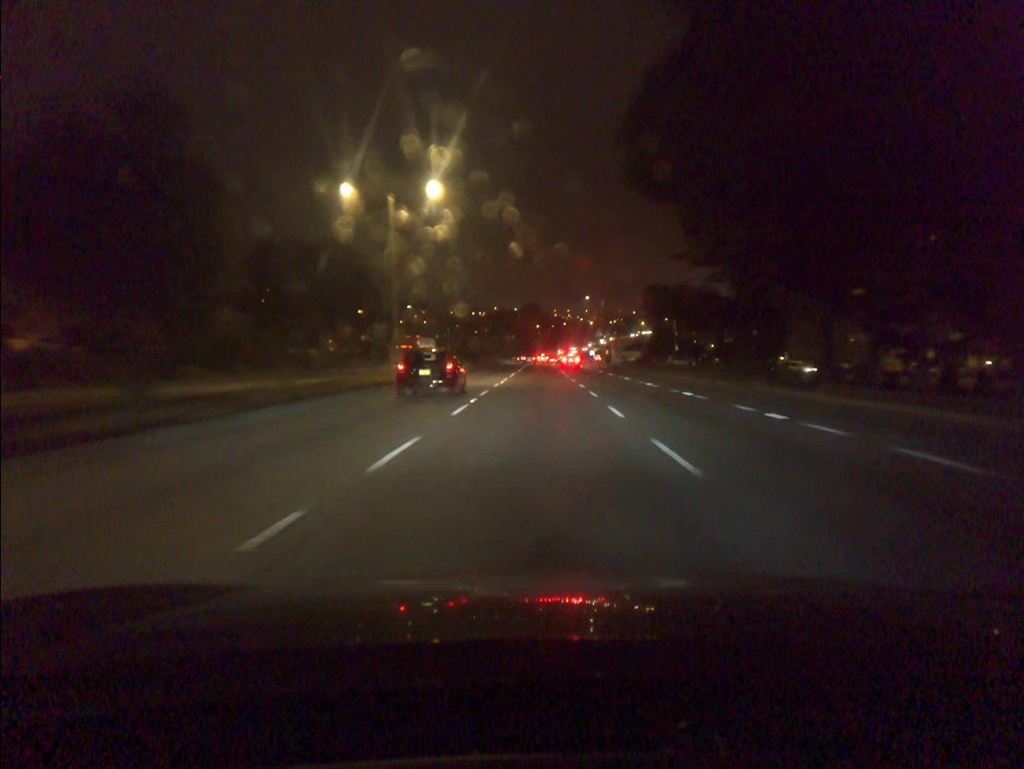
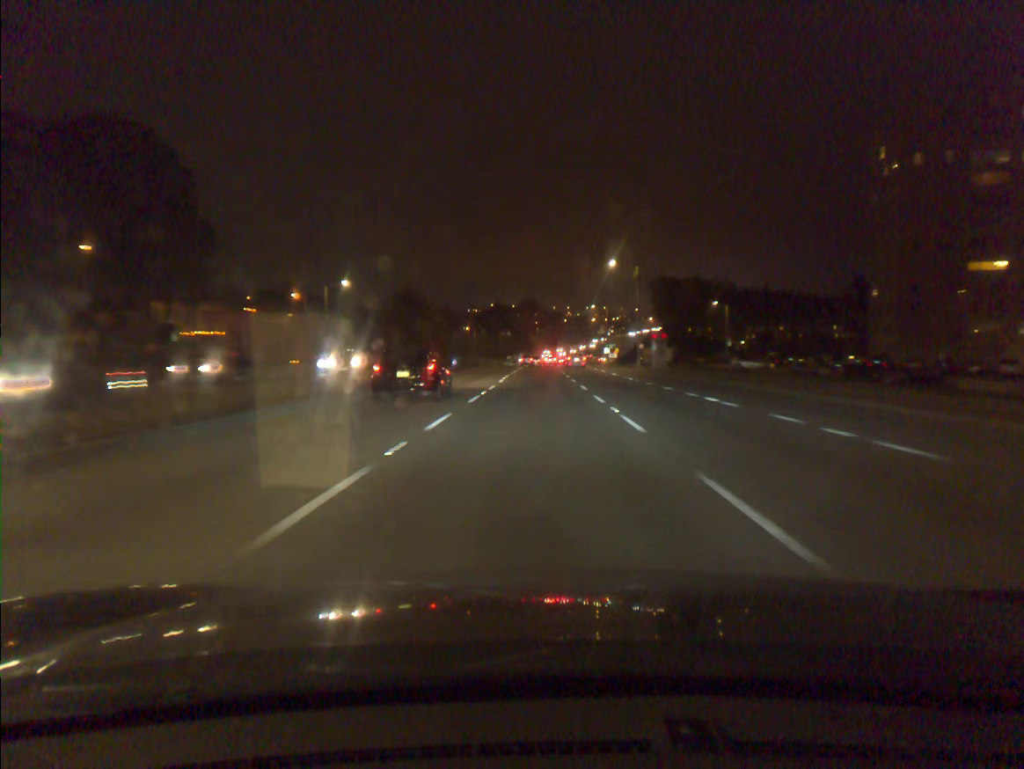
(+0.1, +40.2) m; 0°
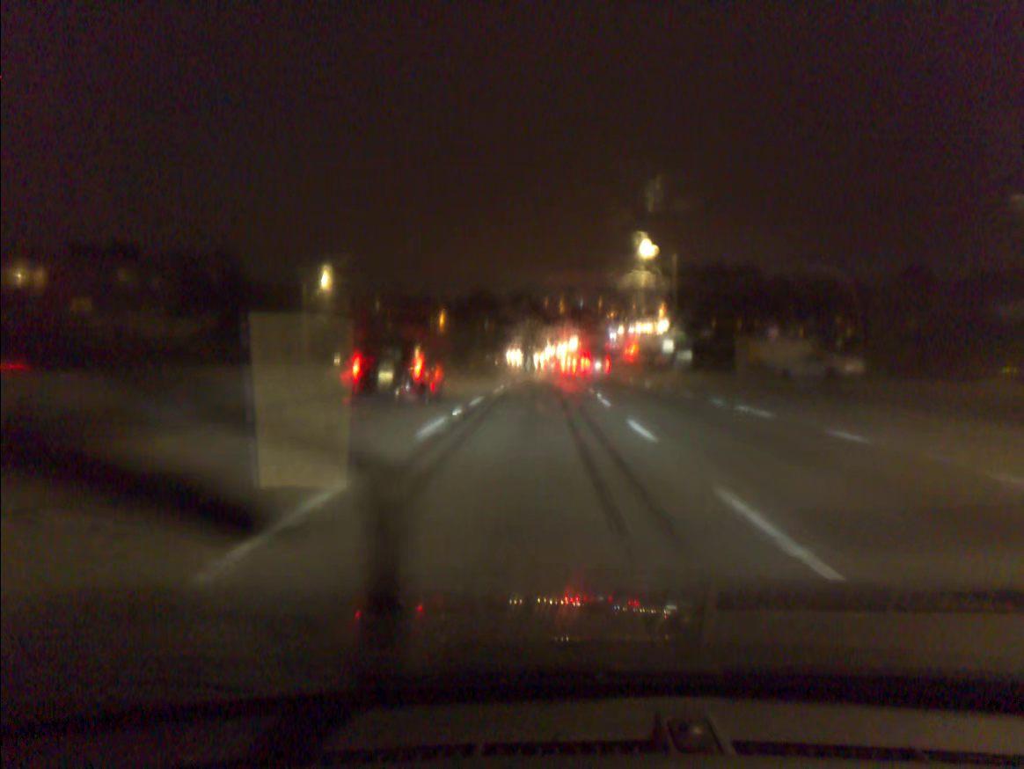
(+0.2, +67.7) m; +1°
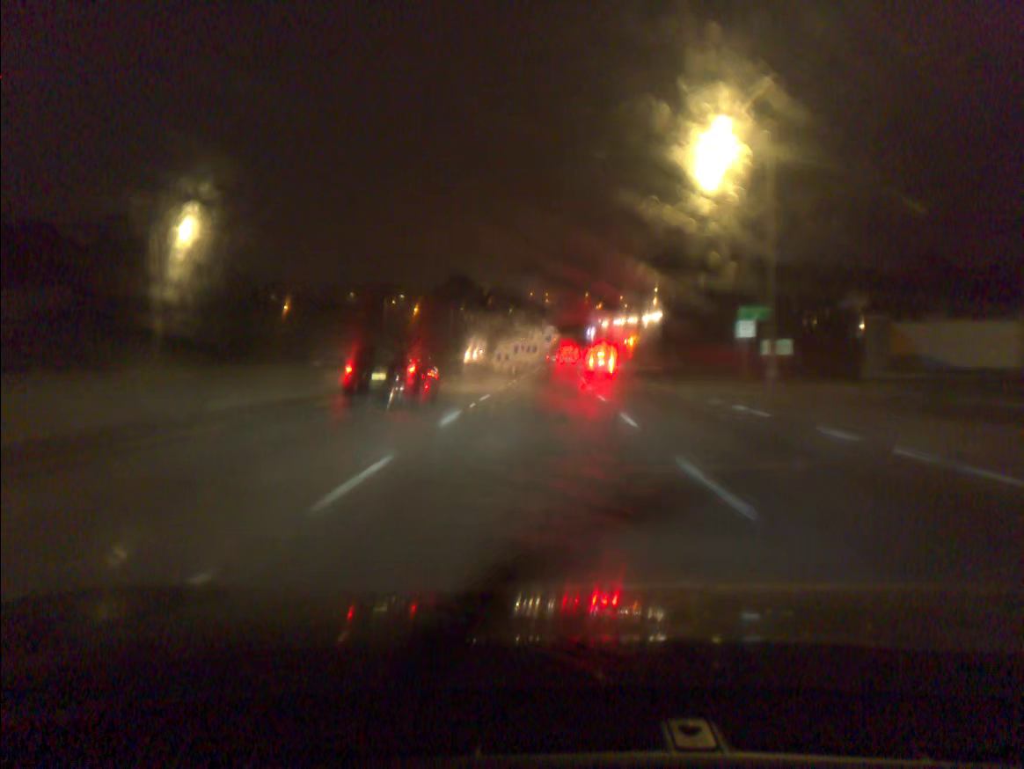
(+0.2, +27.3) m; +1°
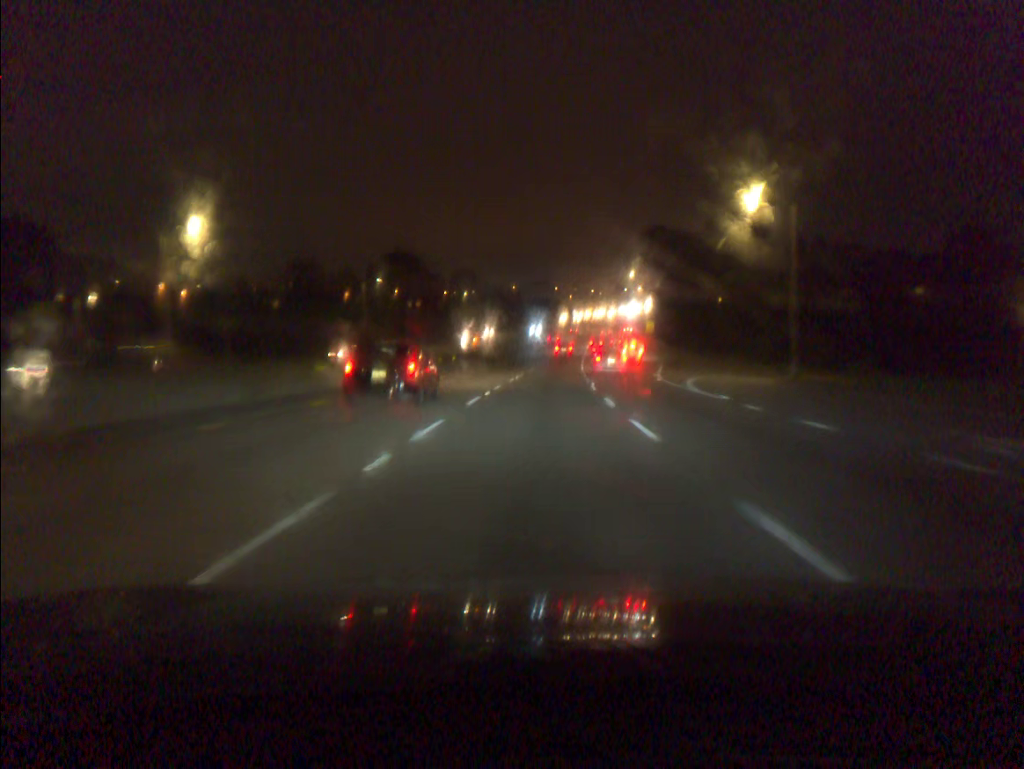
(+1.1, +54.6) m; +2°
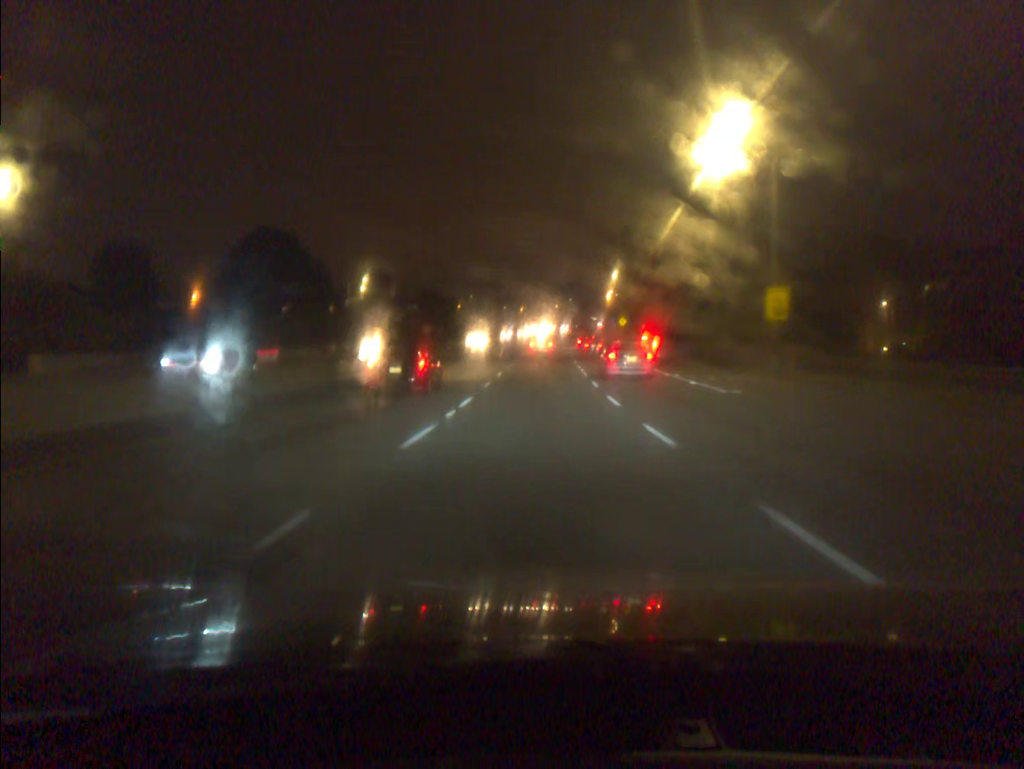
(+1.8, +66.8) m; +4°
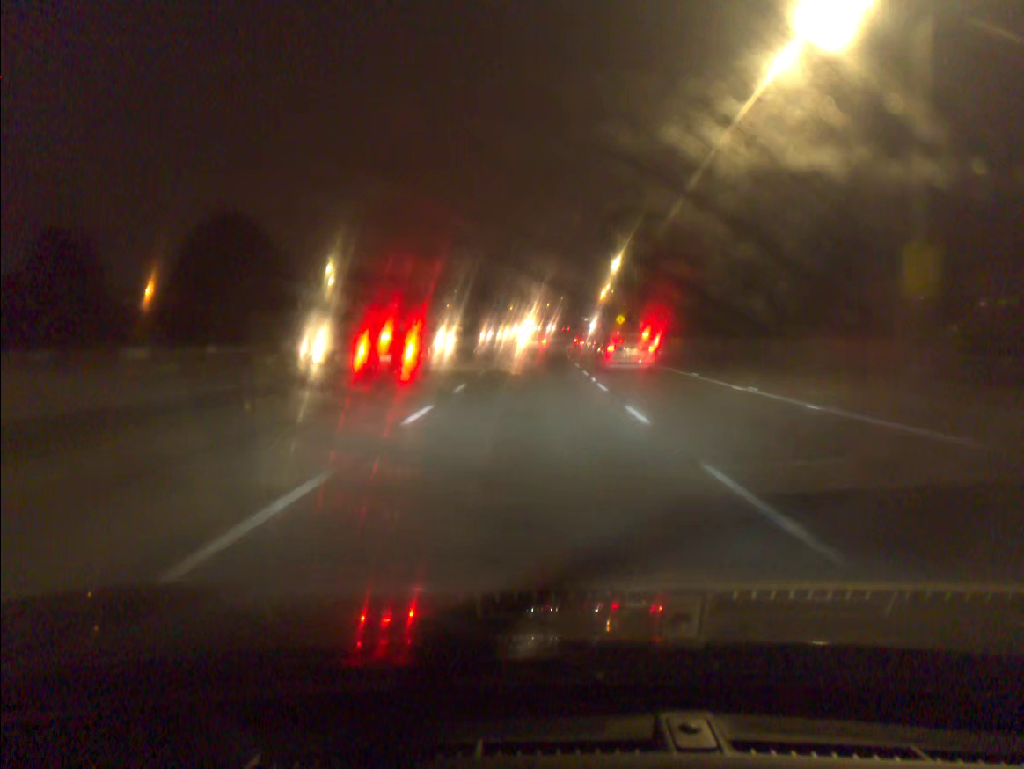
(+0.1, +13.3) m; +1°
